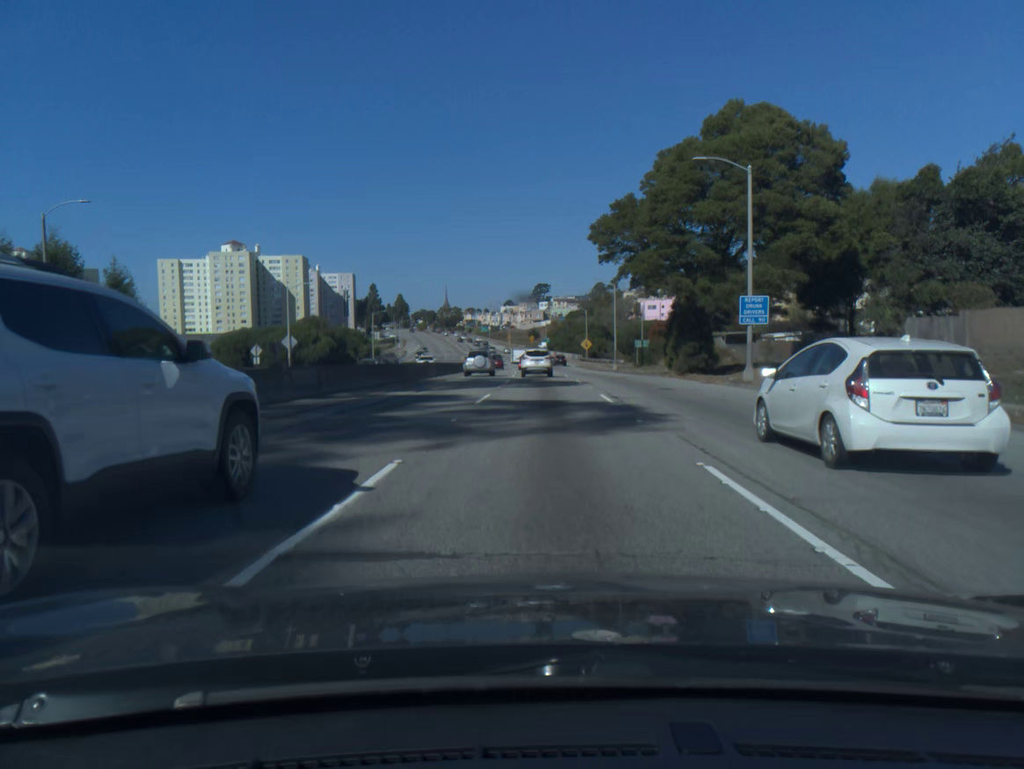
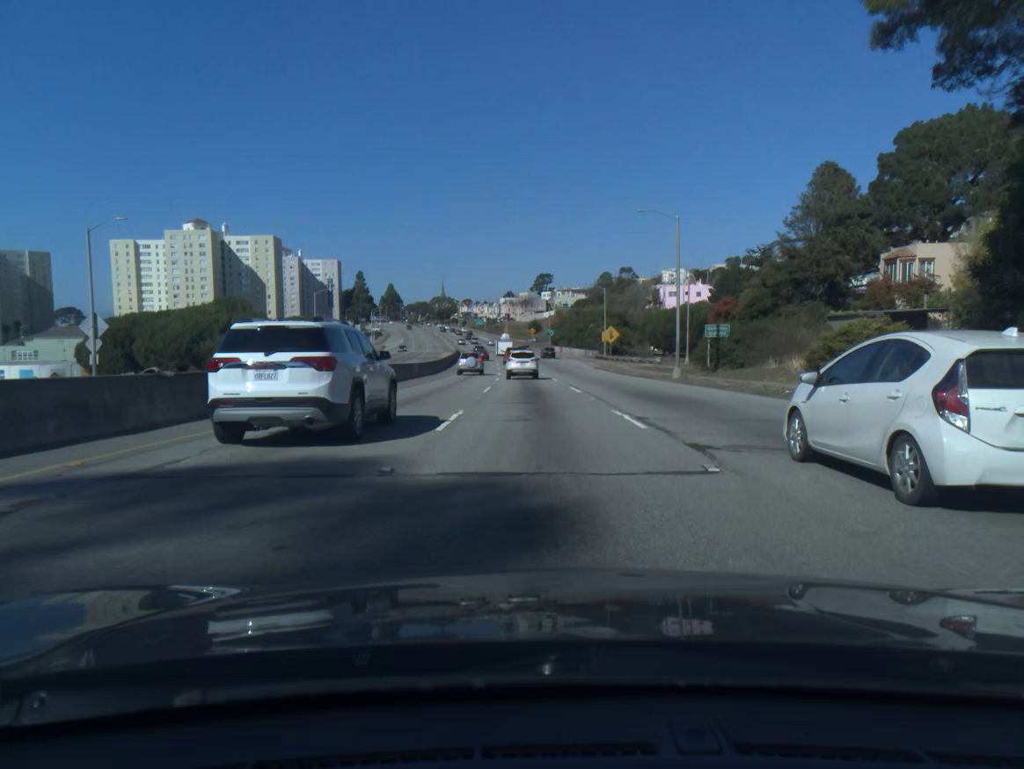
(0.0, +35.5) m; 0°
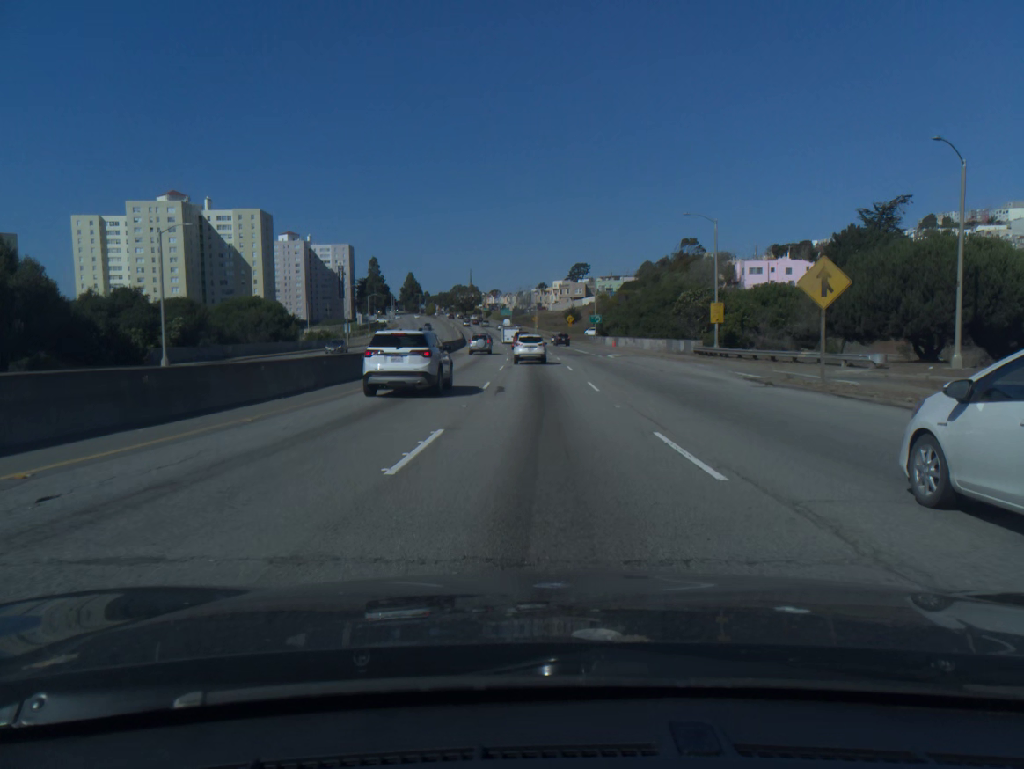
(-1.1, +49.7) m; -2°
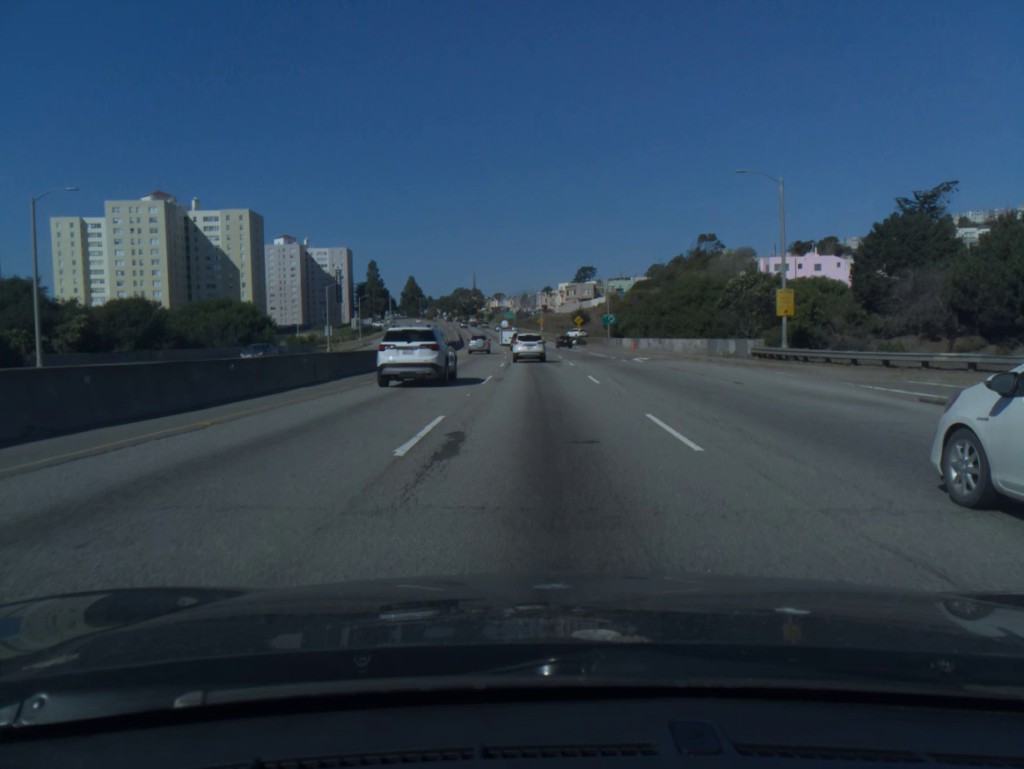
(0.0, +13.9) m; 0°
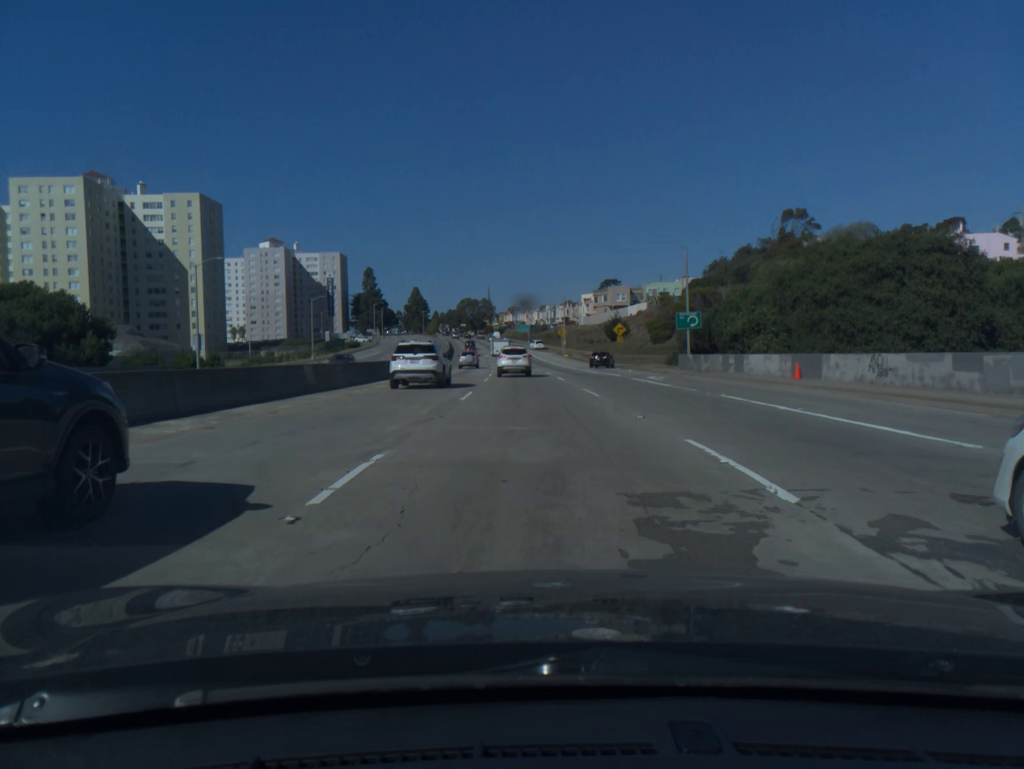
(-0.4, +47.2) m; -1°
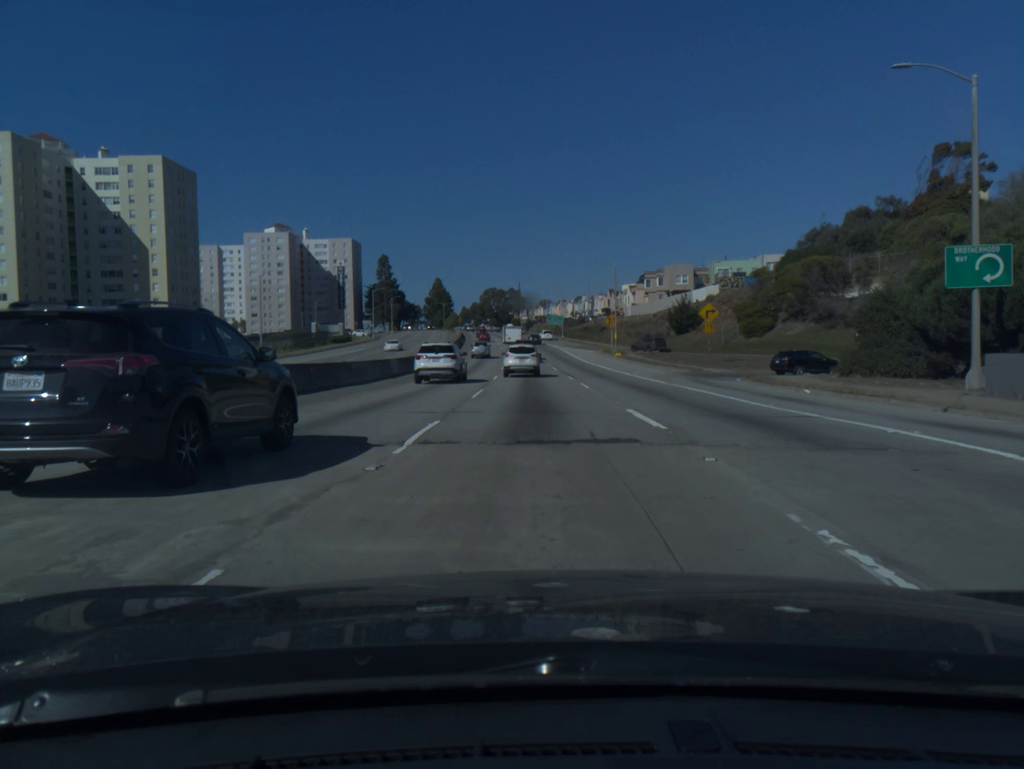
(-0.7, +35.5) m; -2°
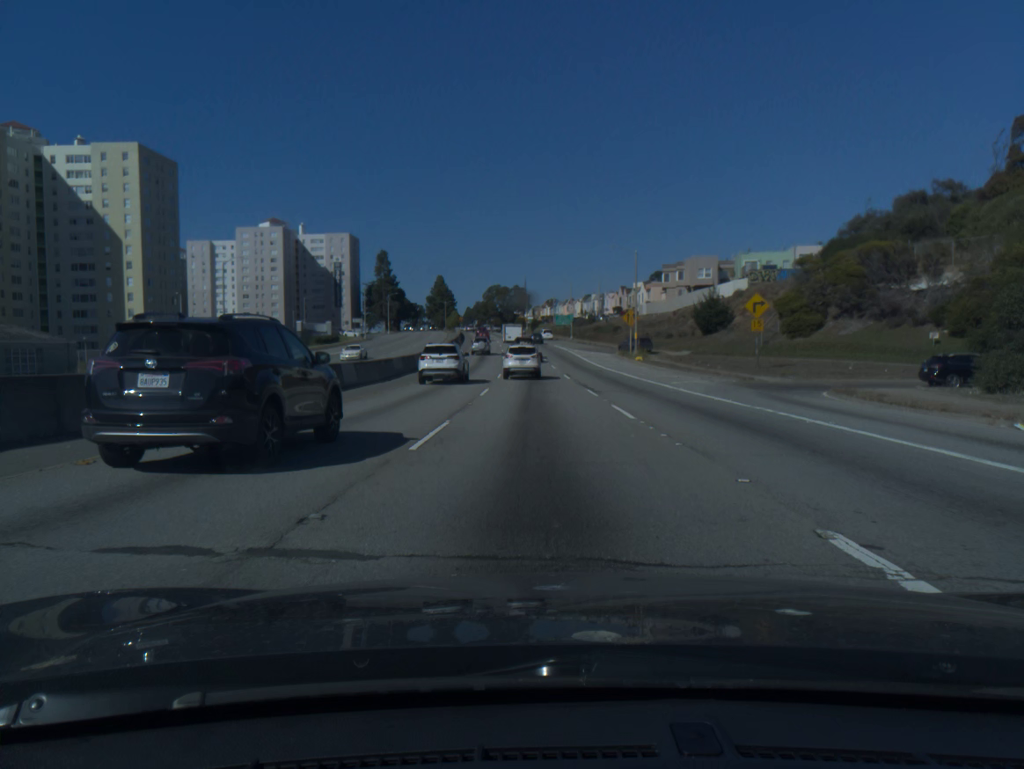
(-0.1, +11.2) m; -1°
